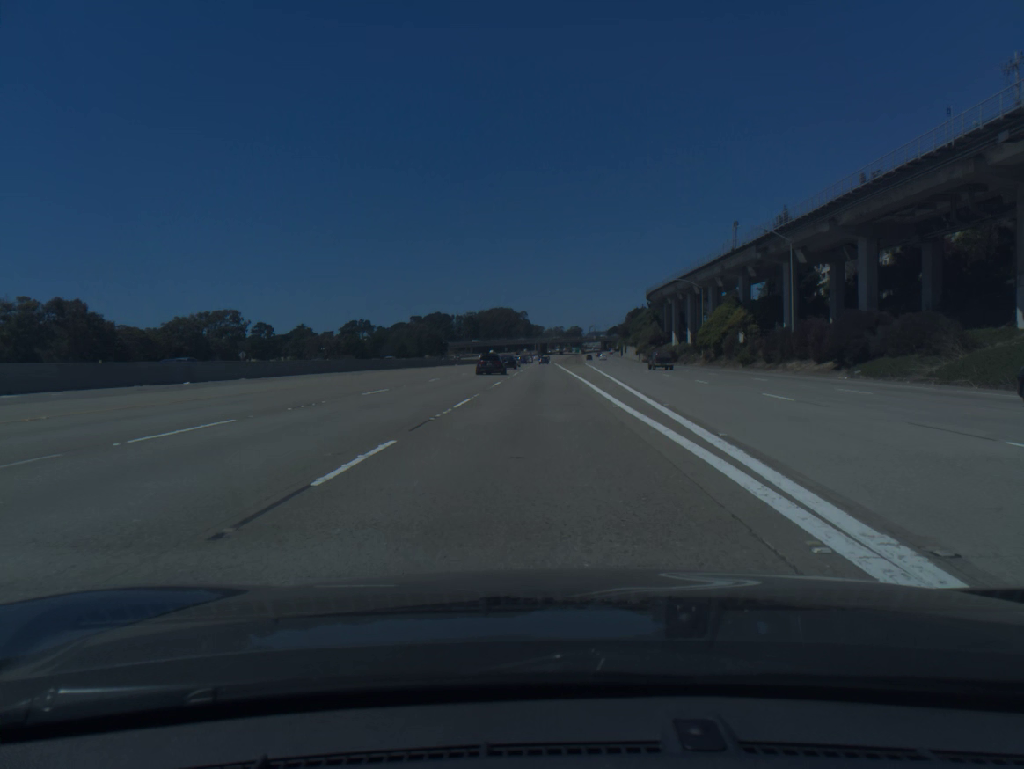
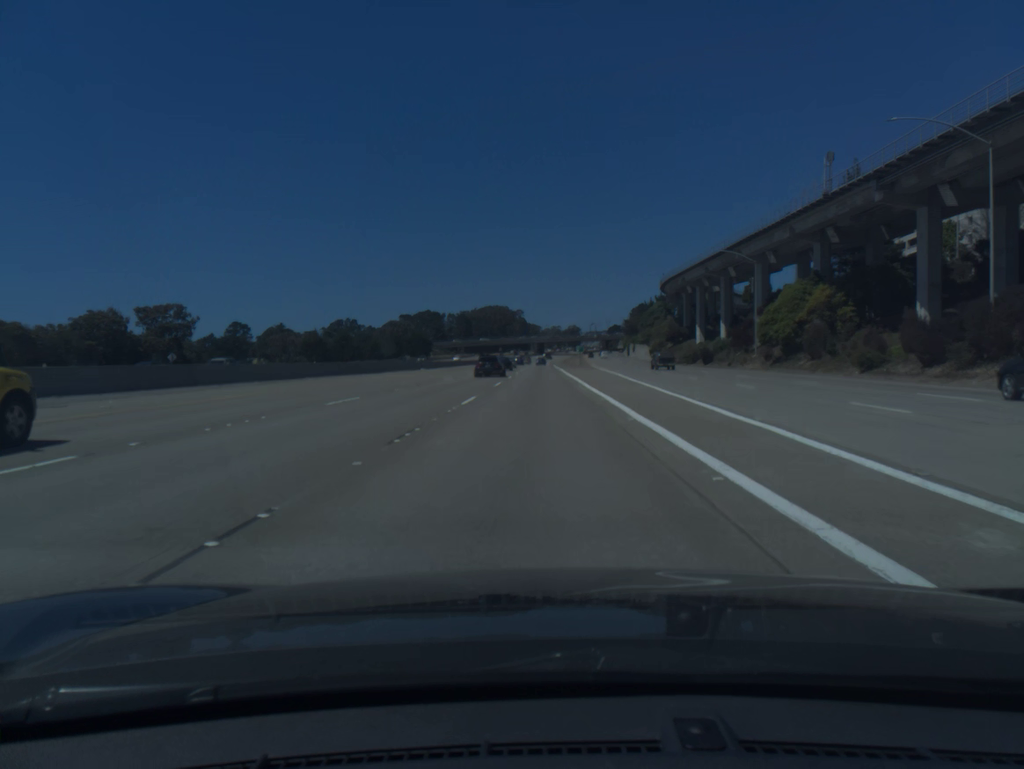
(+0.1, +33.3) m; 0°
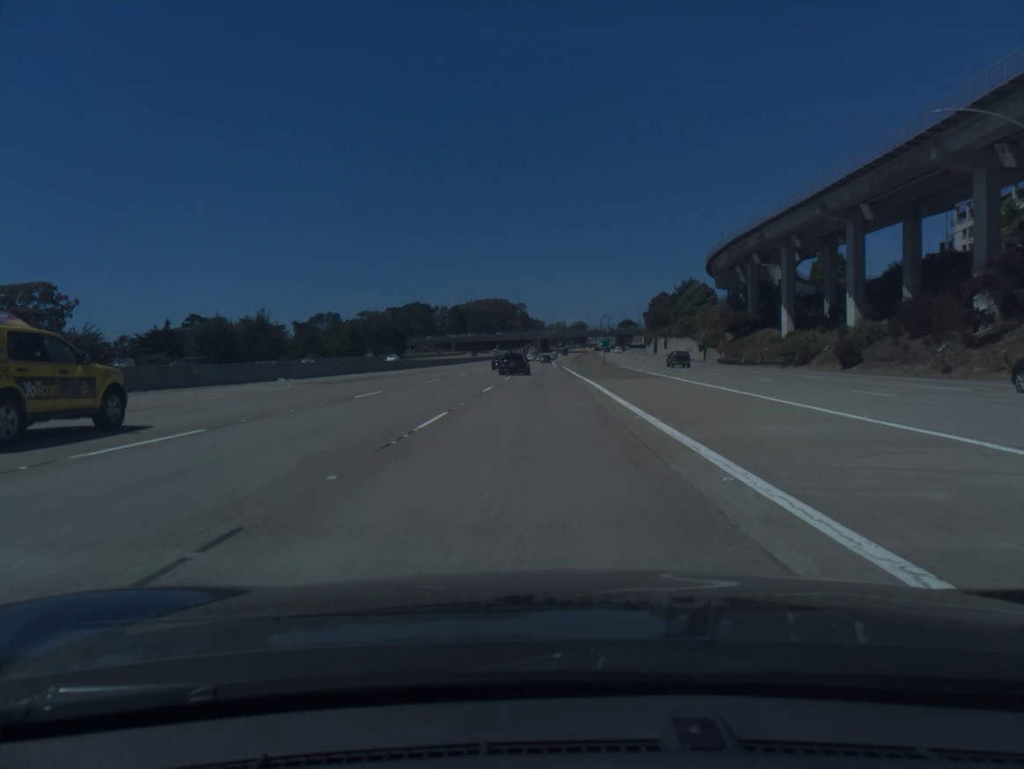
(-0.1, +51.0) m; 0°
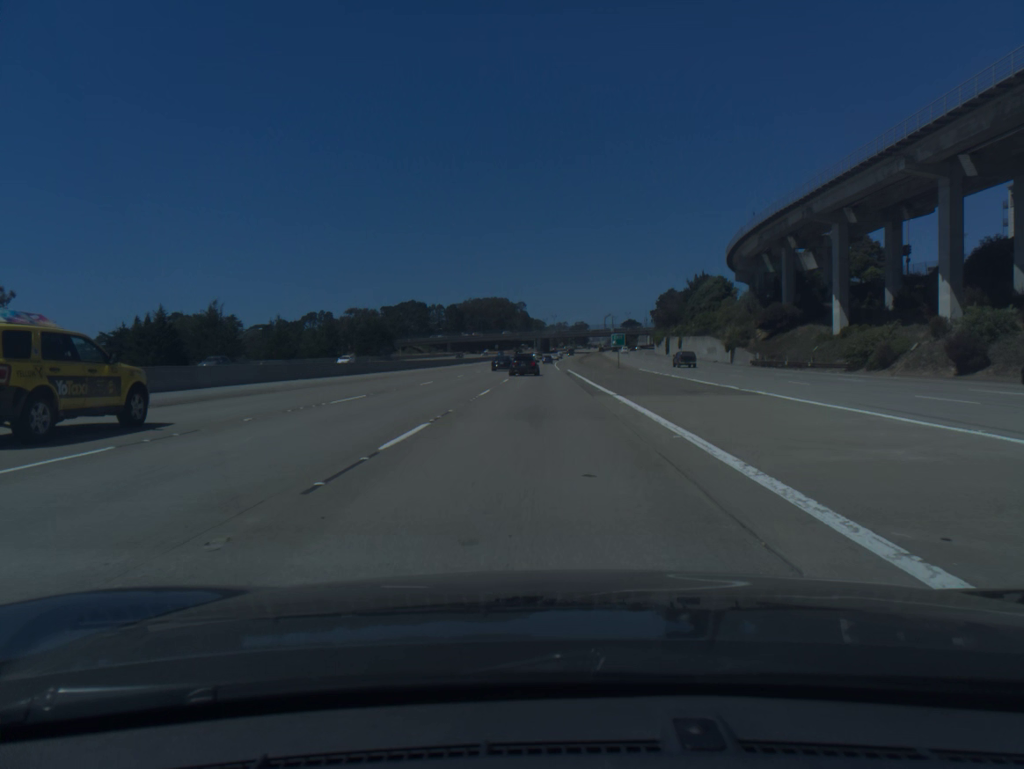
(0.0, +17.3) m; 0°
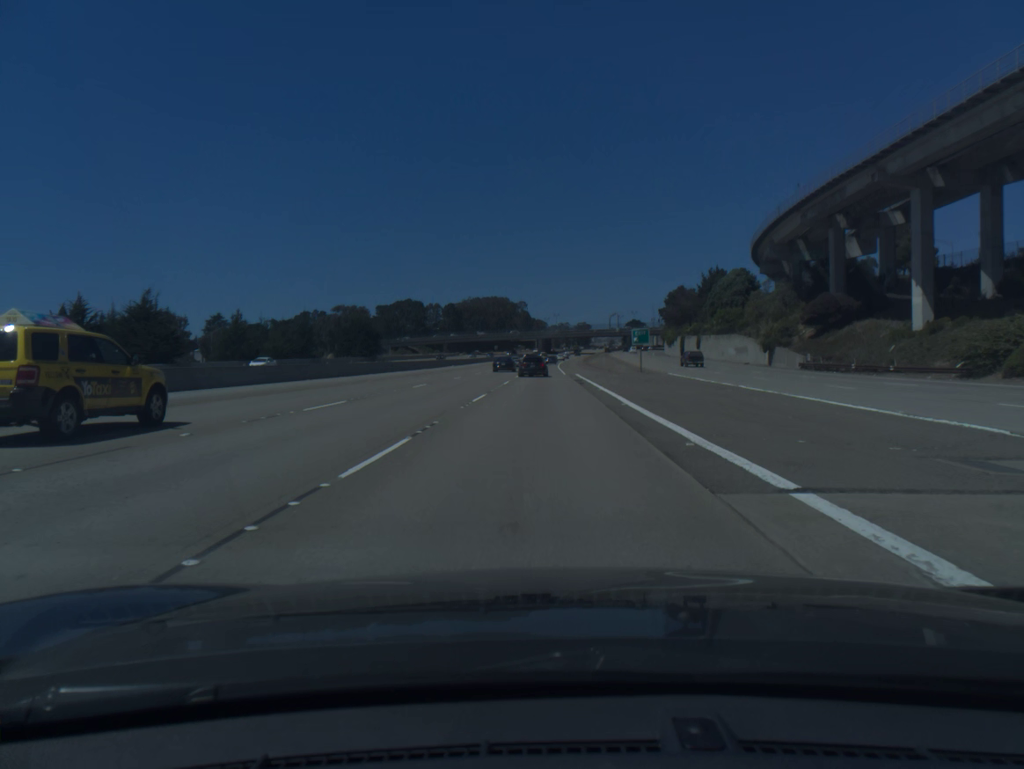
(0.0, +17.4) m; 0°
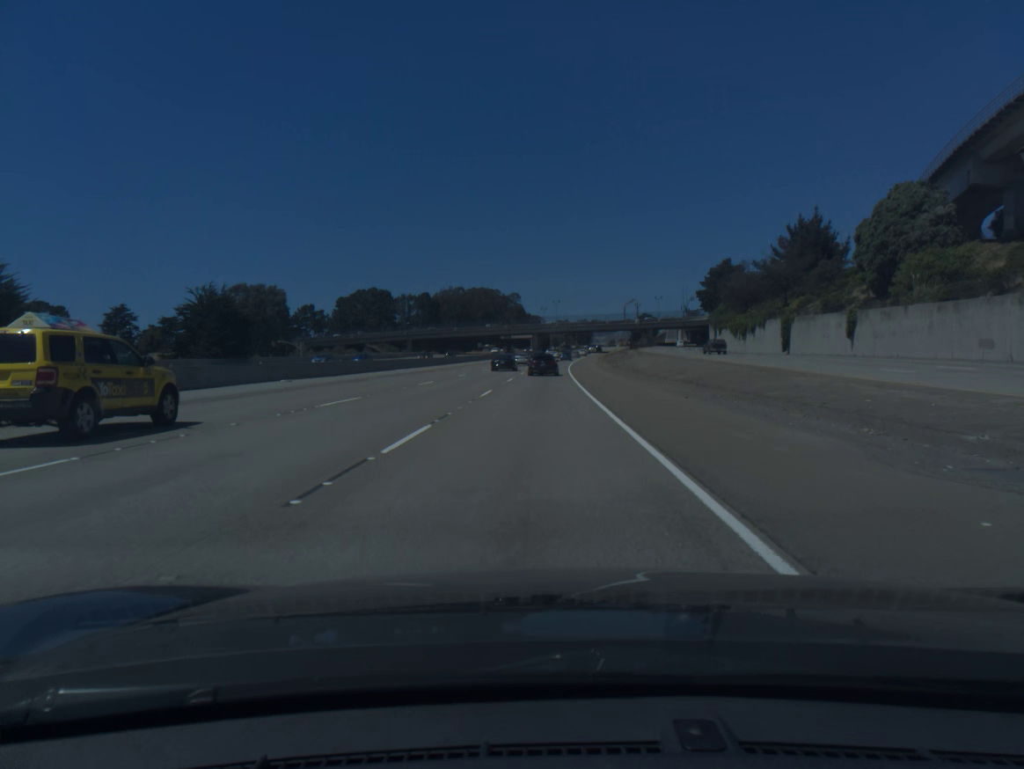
(+0.3, +70.6) m; 0°
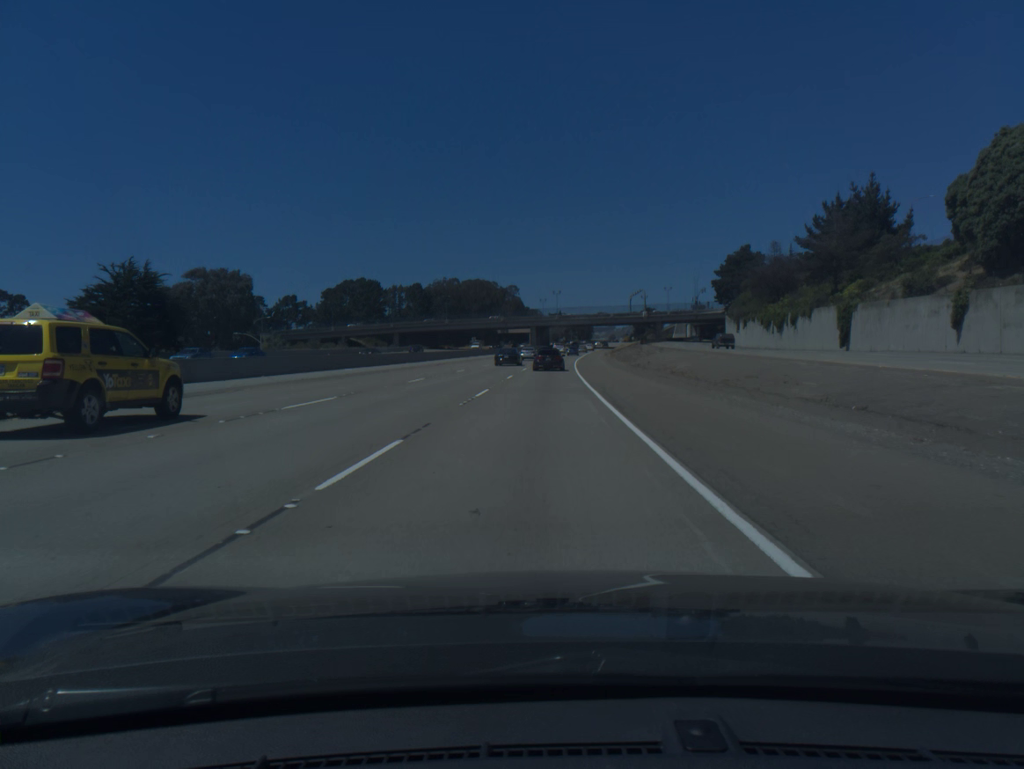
(0.0, +17.6) m; 0°
